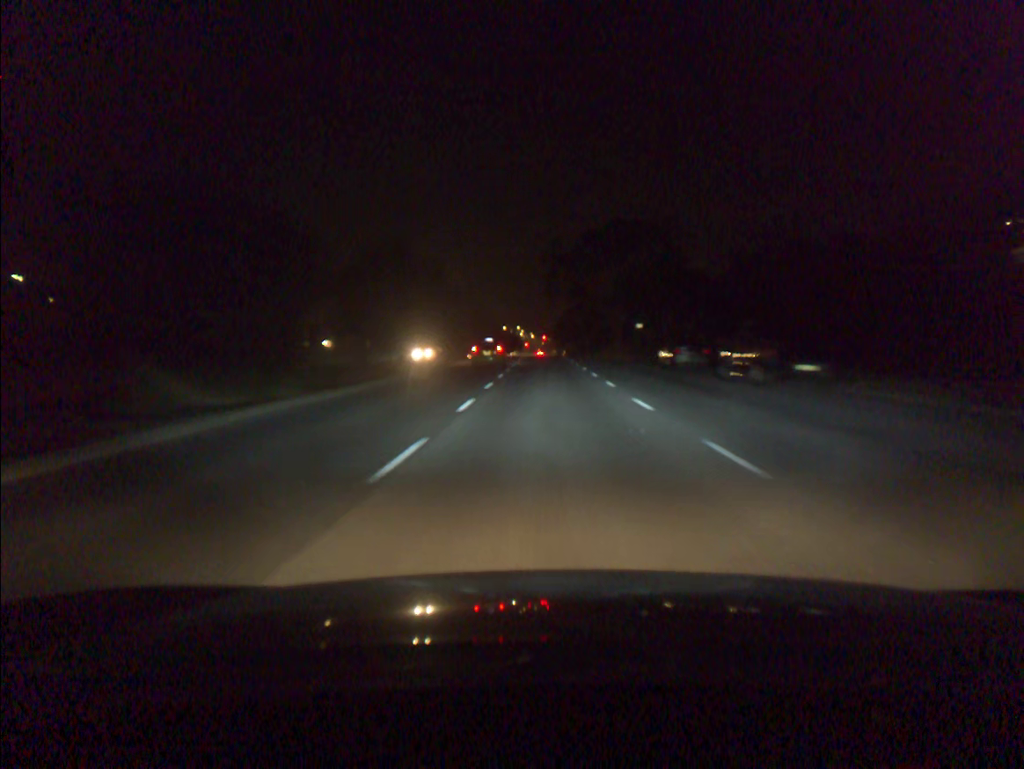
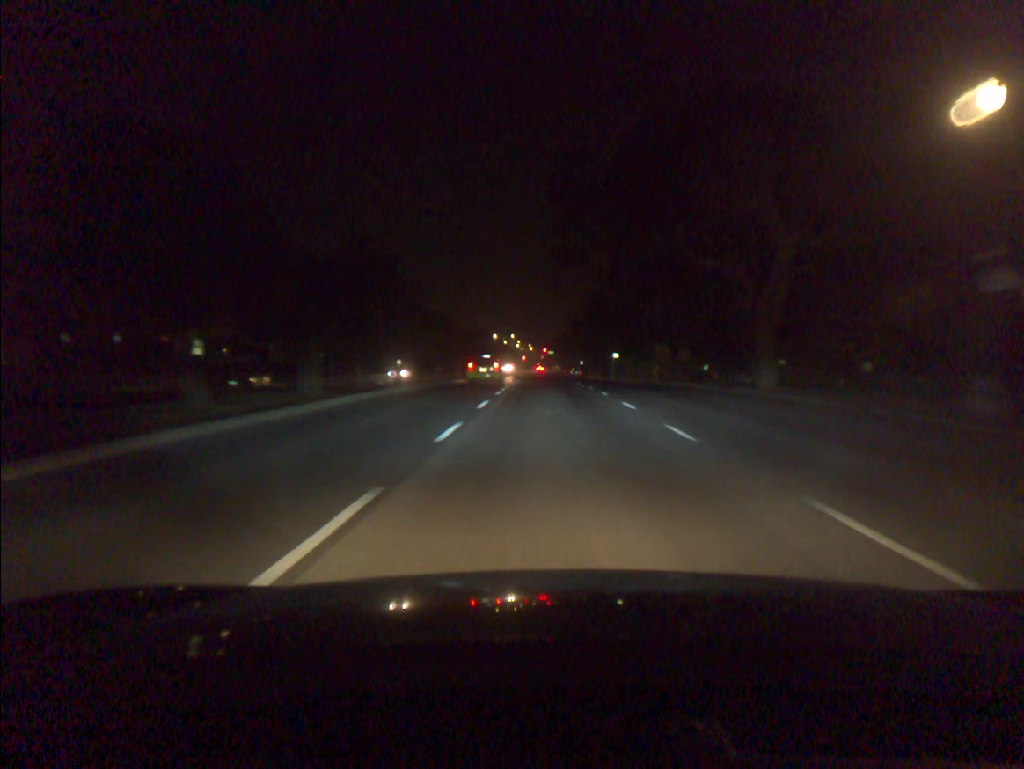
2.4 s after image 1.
(0.0, +54.1) m; 0°
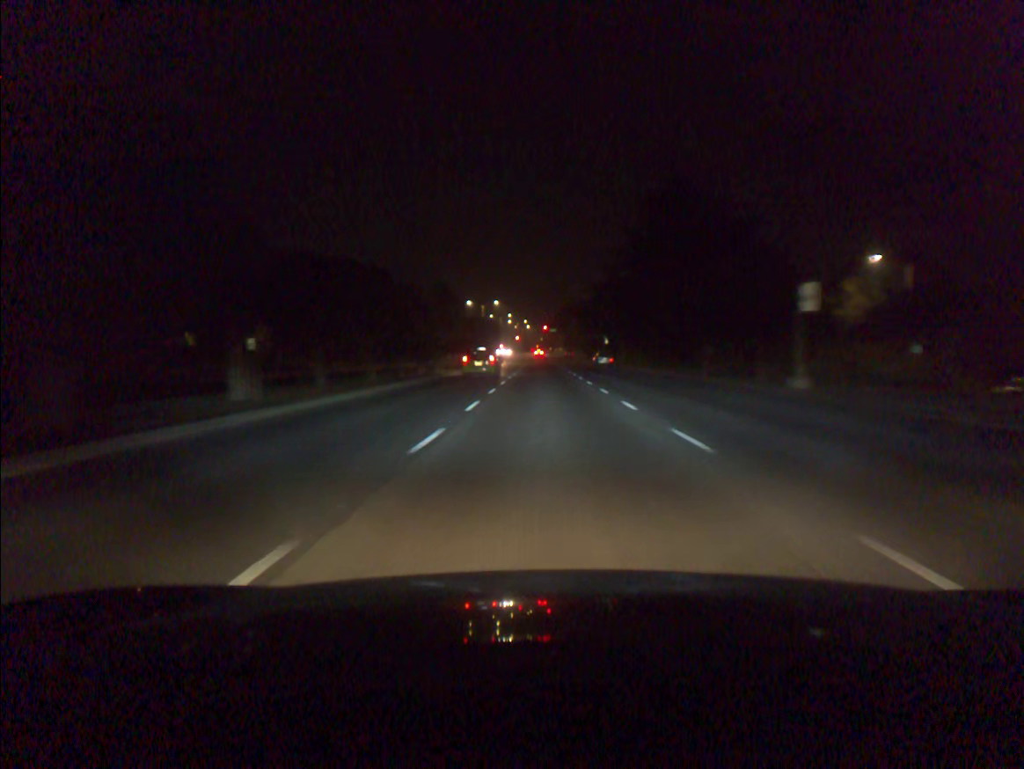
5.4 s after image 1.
(+0.2, +66.3) m; 0°
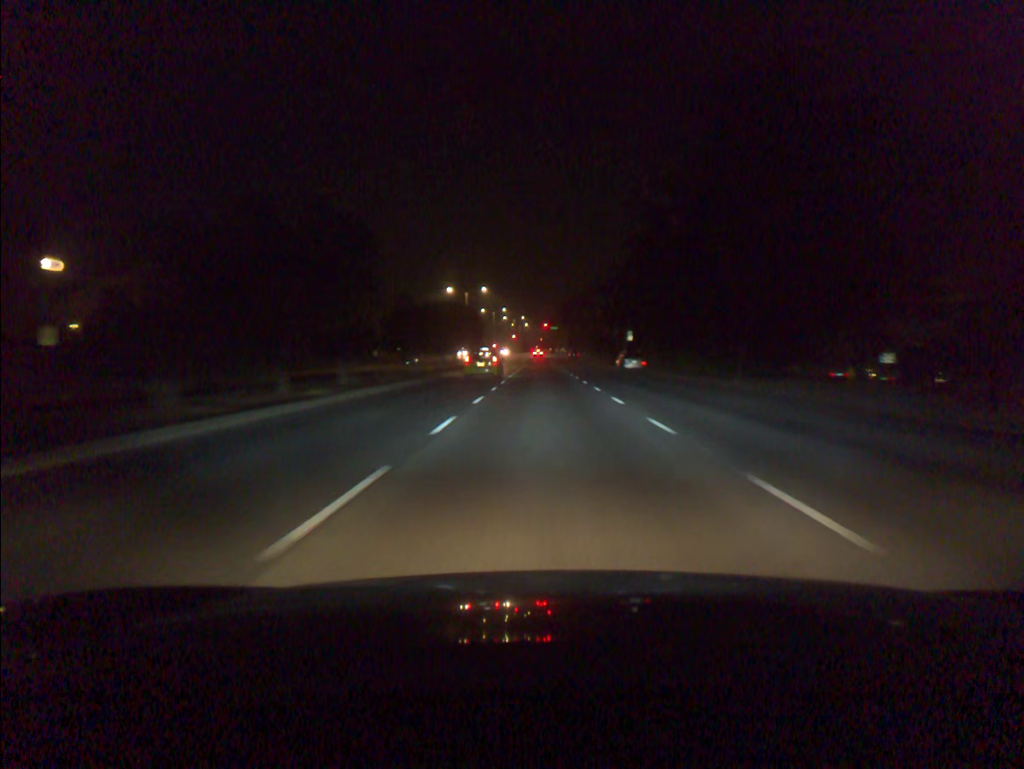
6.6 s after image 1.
(0.0, +26.6) m; 0°
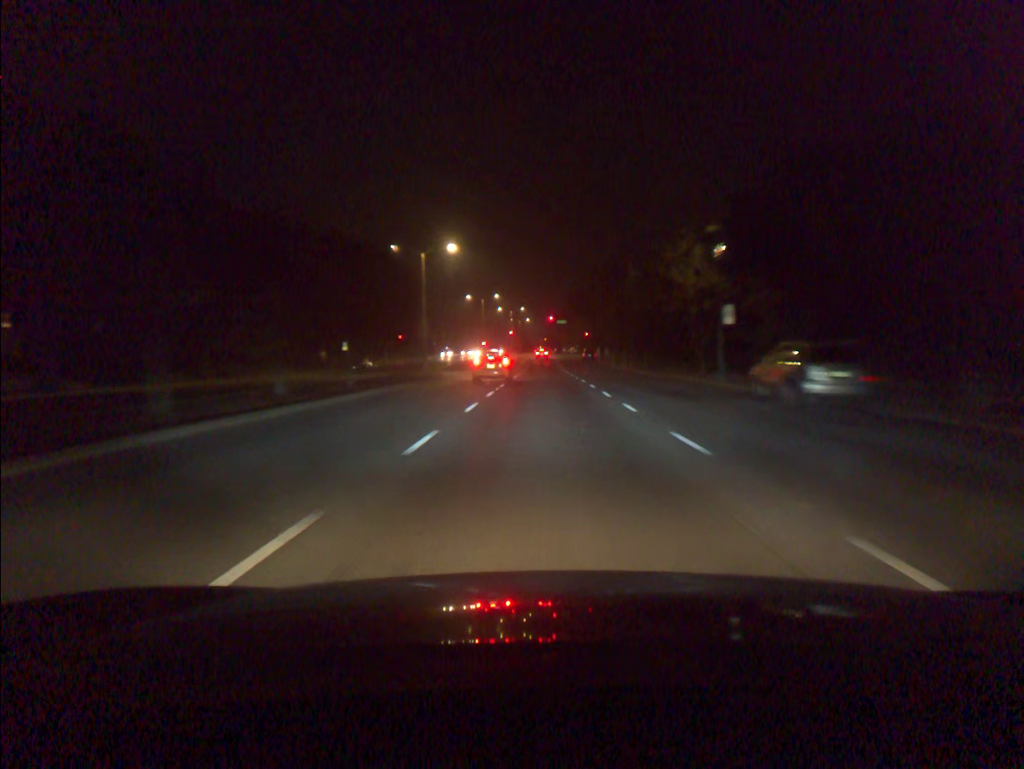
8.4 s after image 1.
(-0.1, +38.6) m; 0°
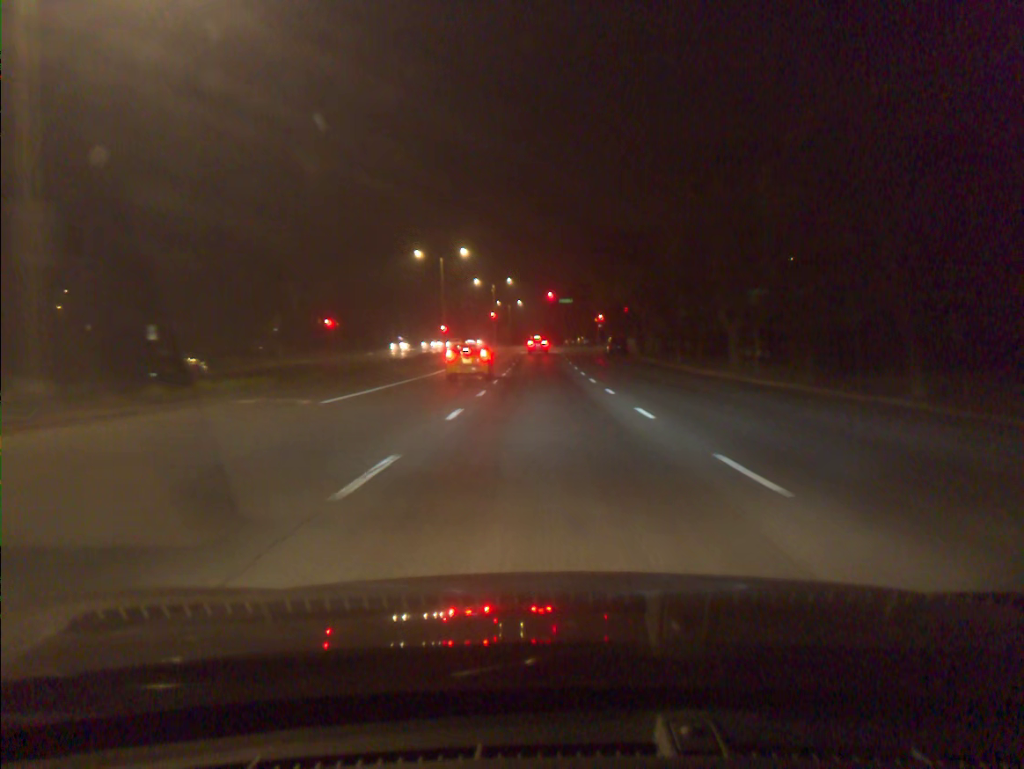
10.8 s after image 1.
(0.0, +46.1) m; 0°
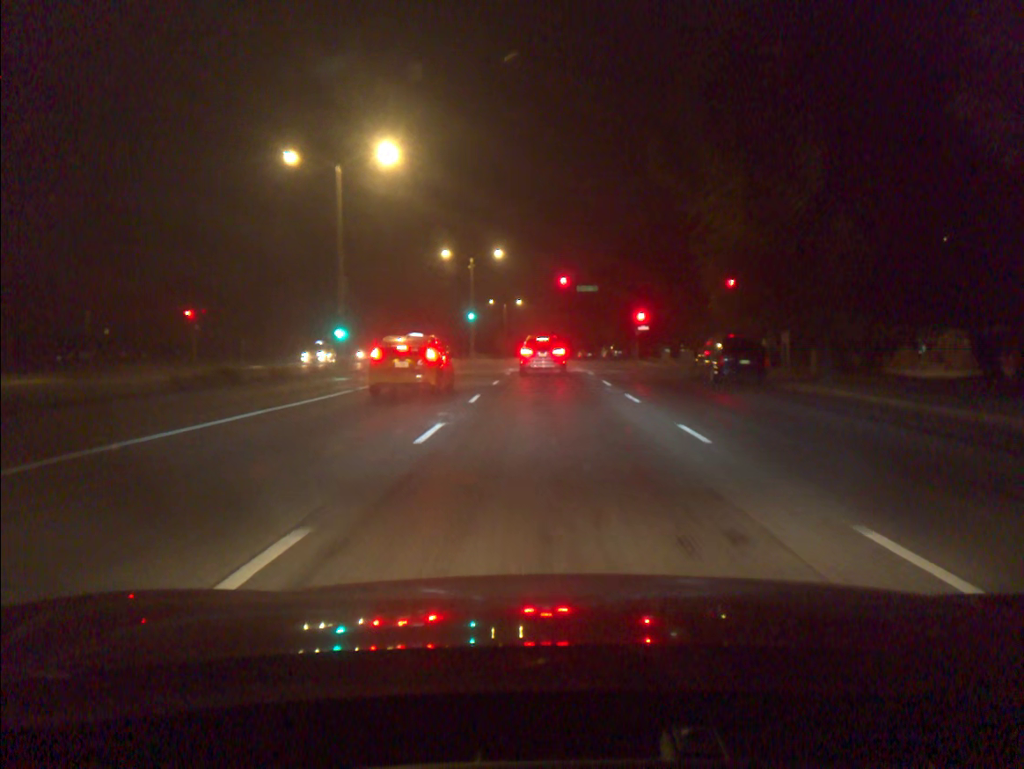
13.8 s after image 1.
(-0.2, +40.2) m; 0°
